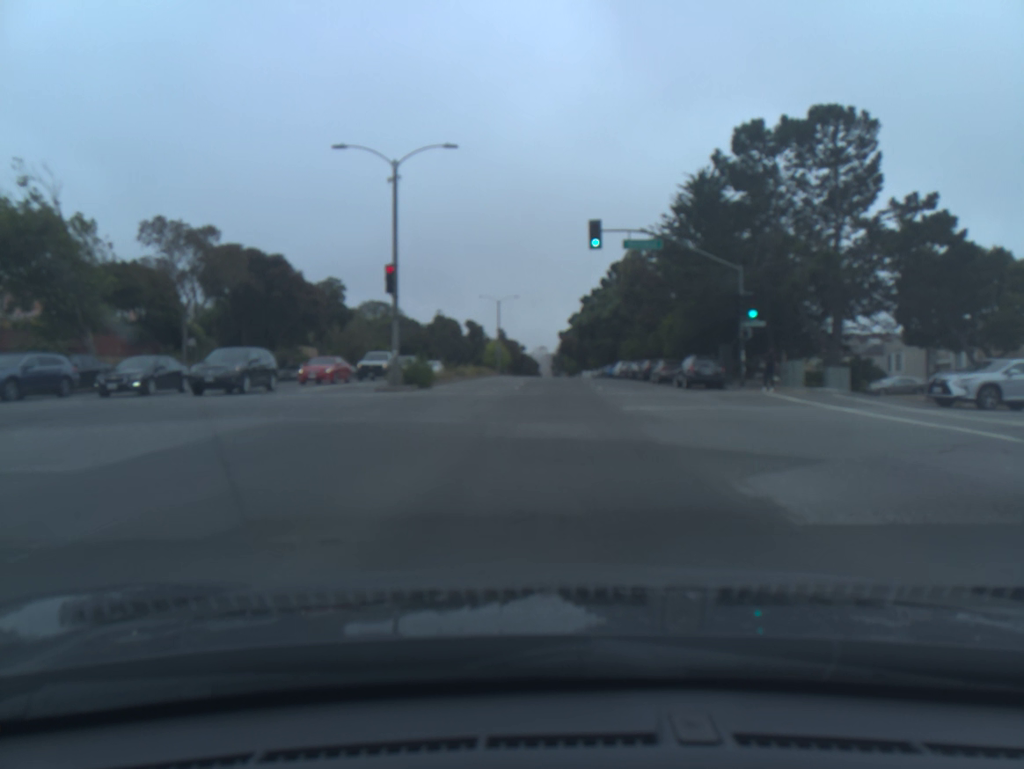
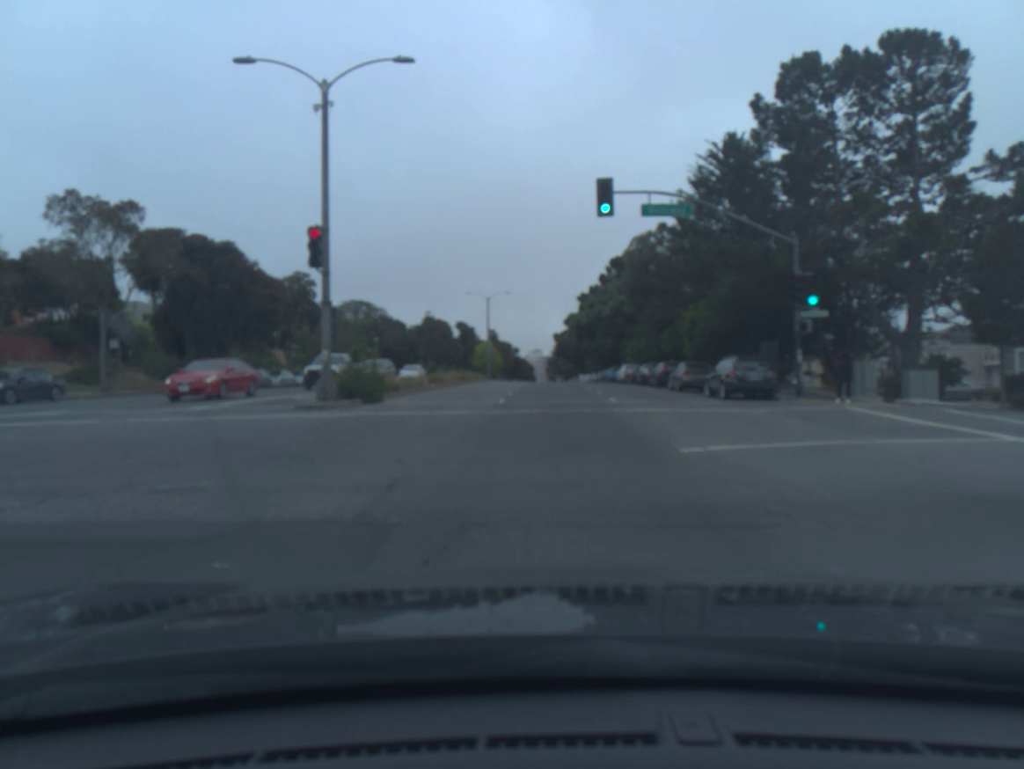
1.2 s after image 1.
(0.0, +8.4) m; 0°
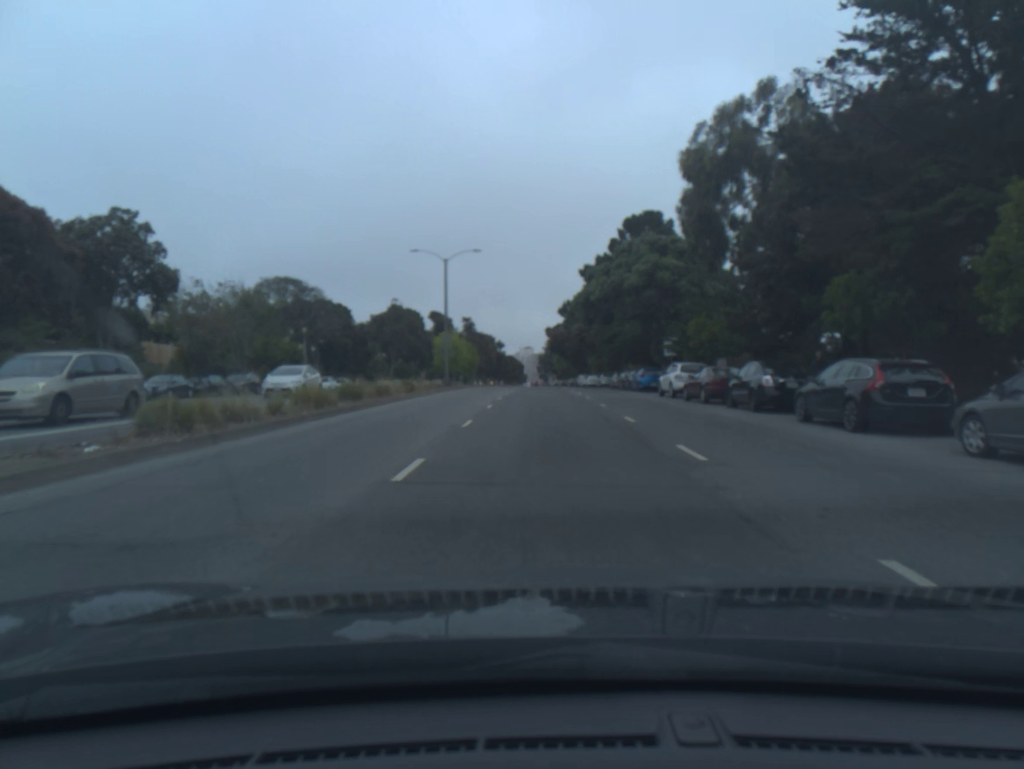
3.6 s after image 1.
(+0.2, +28.1) m; +1°
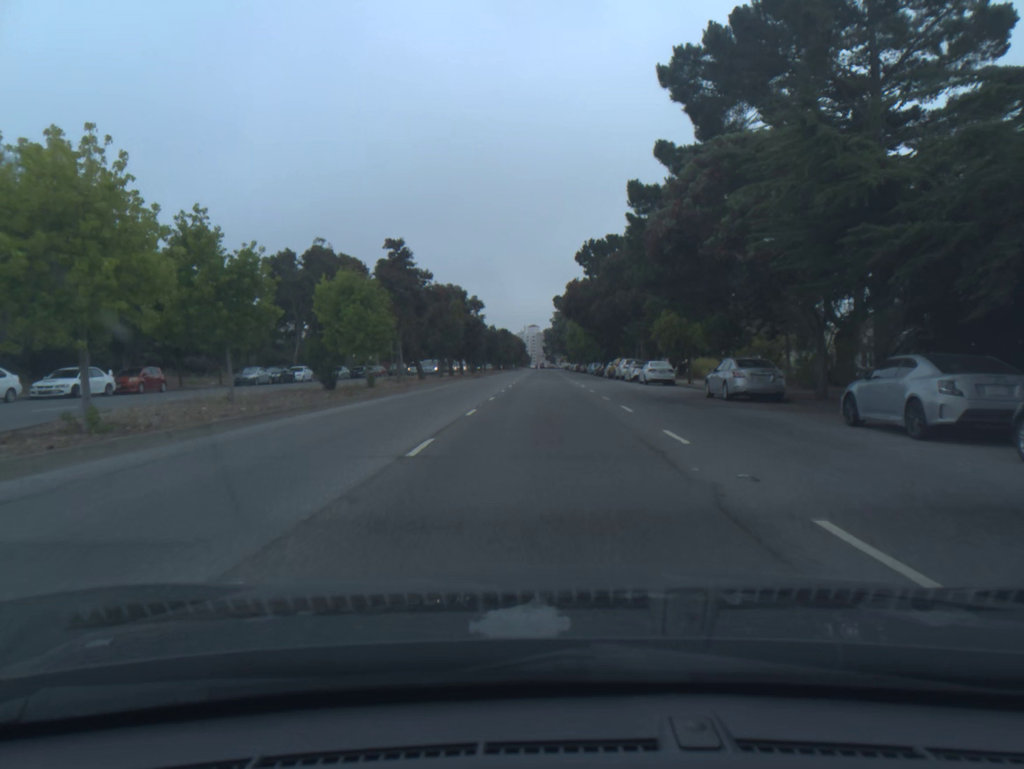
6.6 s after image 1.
(0.0, +49.9) m; 0°
